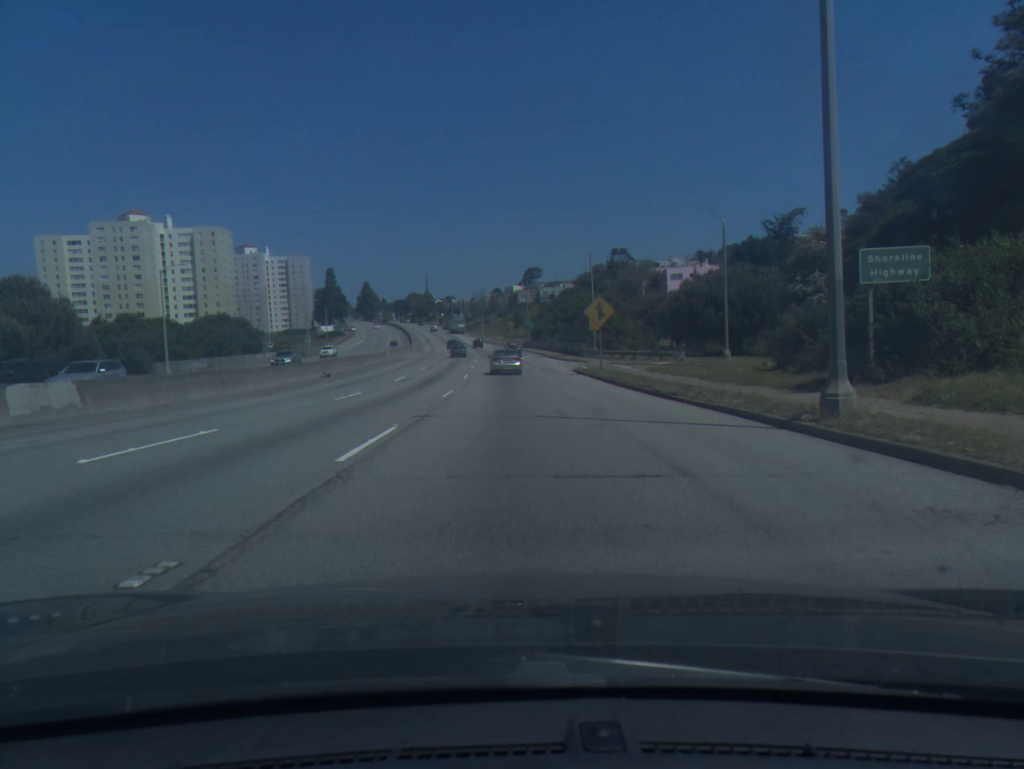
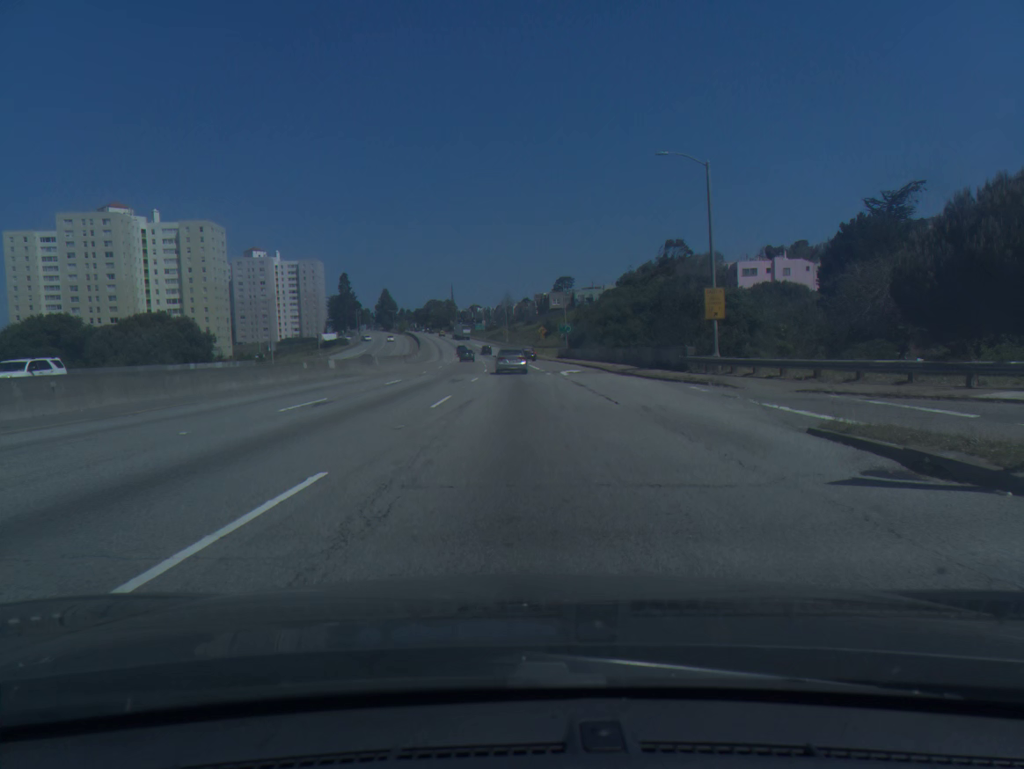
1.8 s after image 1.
(-0.6, +35.8) m; -2°
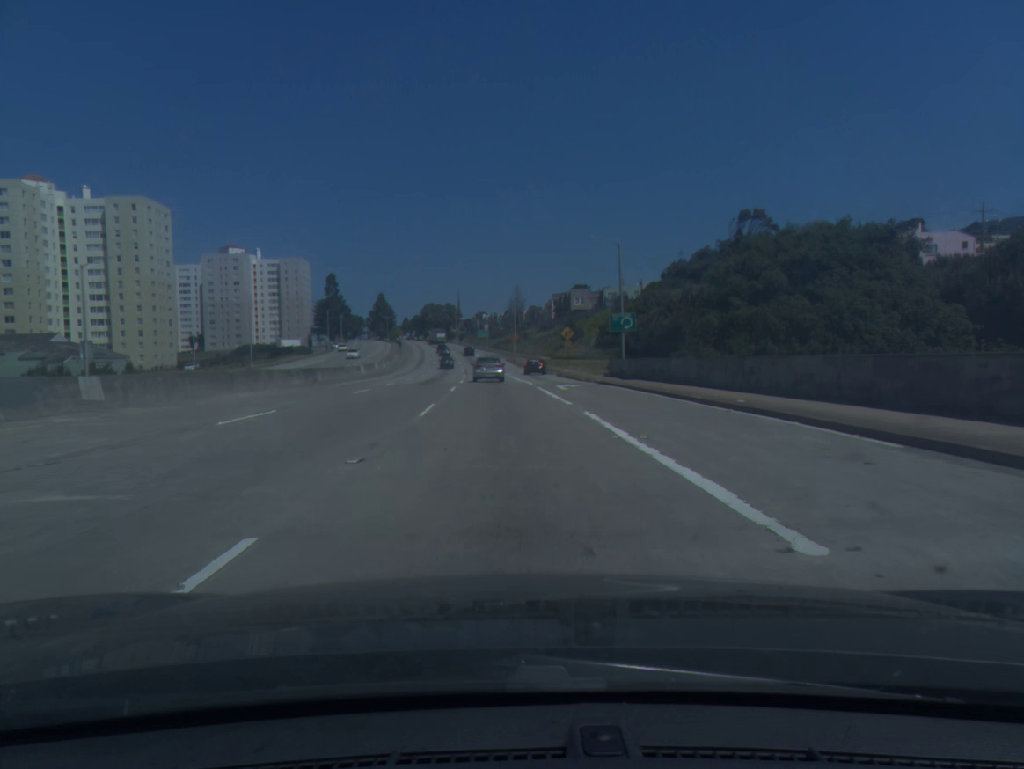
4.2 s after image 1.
(-0.4, +47.2) m; -1°
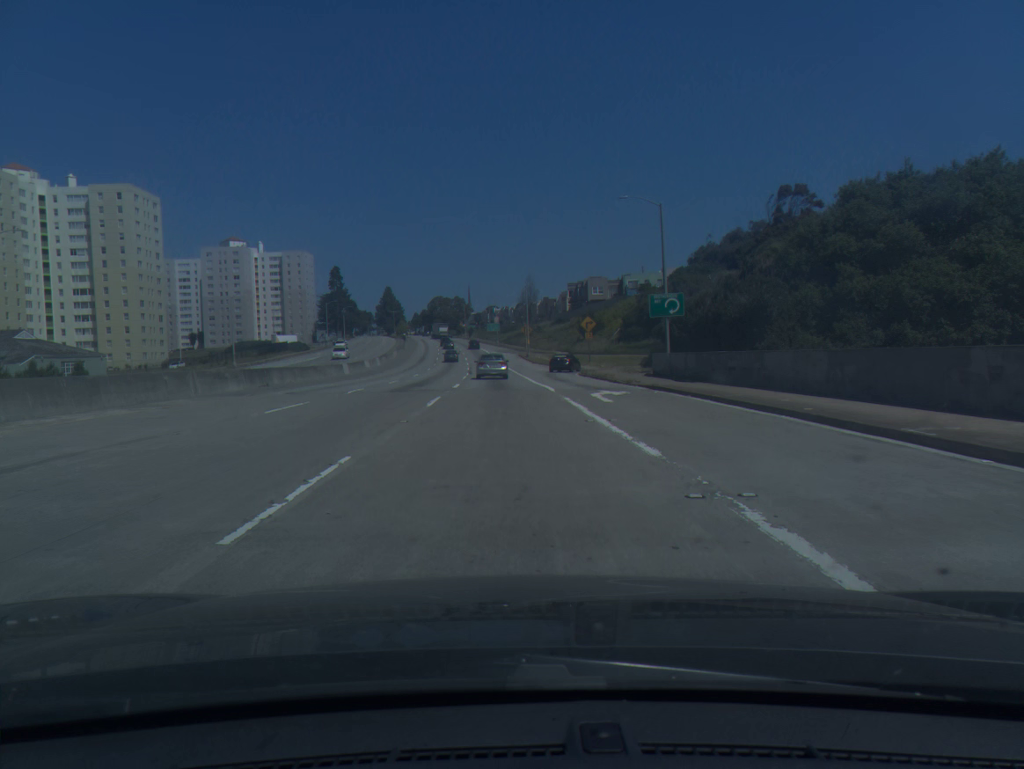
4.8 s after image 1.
(-0.1, +11.7) m; -1°
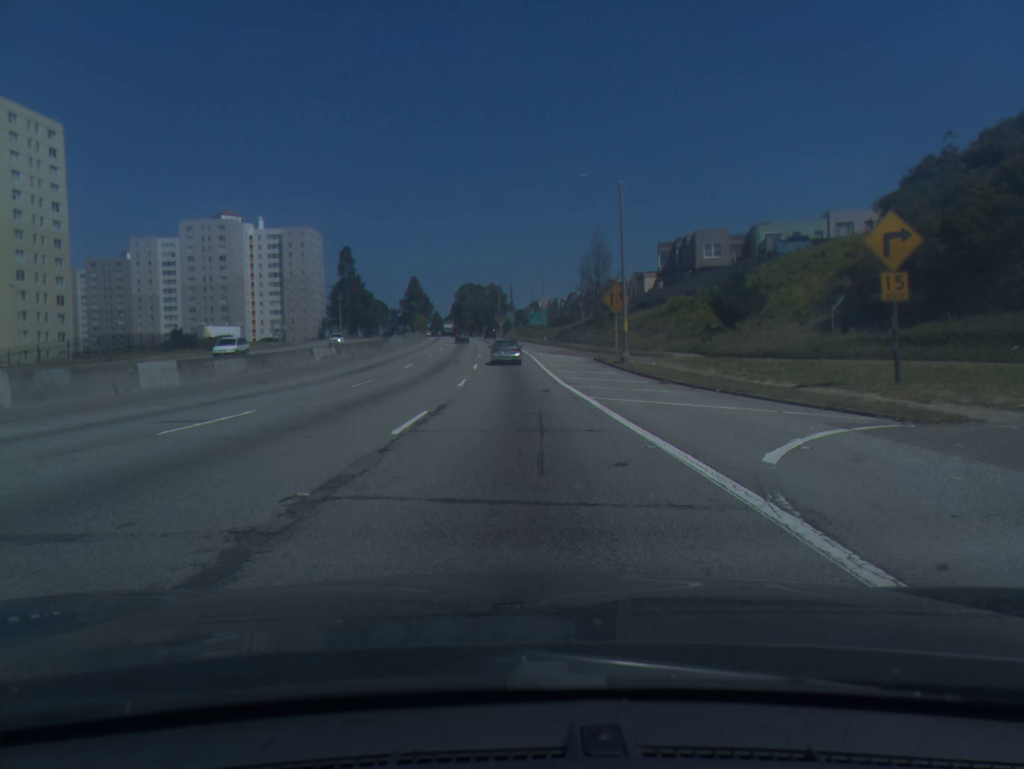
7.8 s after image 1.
(-2.0, +58.3) m; -3°
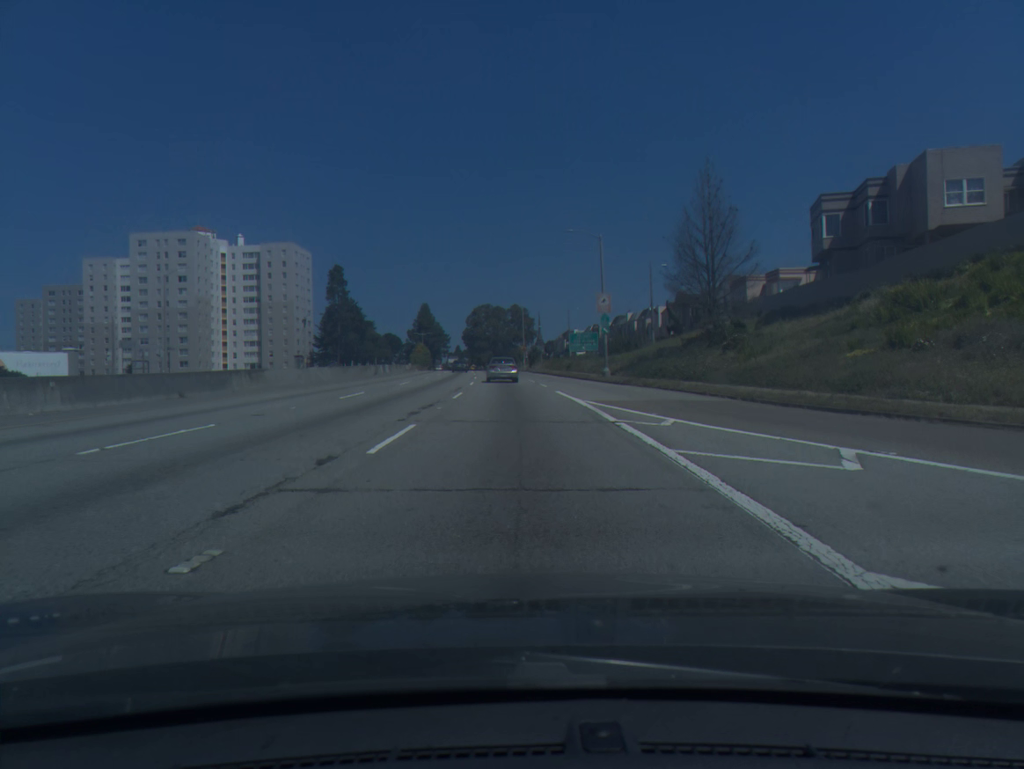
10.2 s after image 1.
(-0.6, +46.2) m; -2°
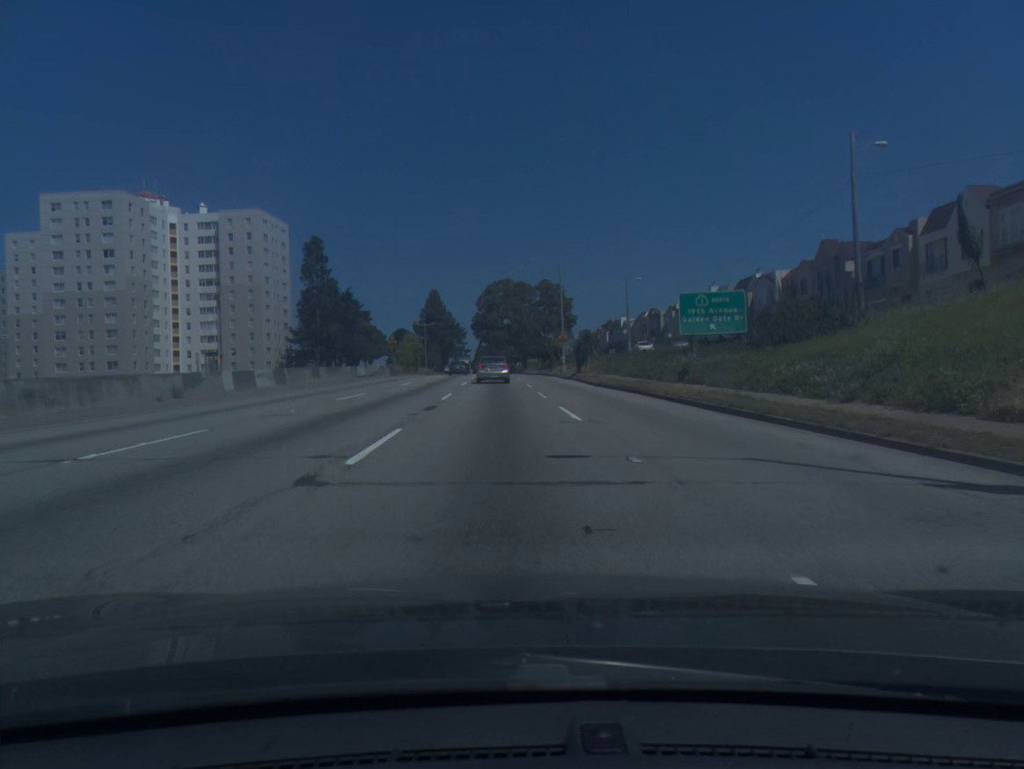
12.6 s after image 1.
(-0.8, +45.1) m; -2°
